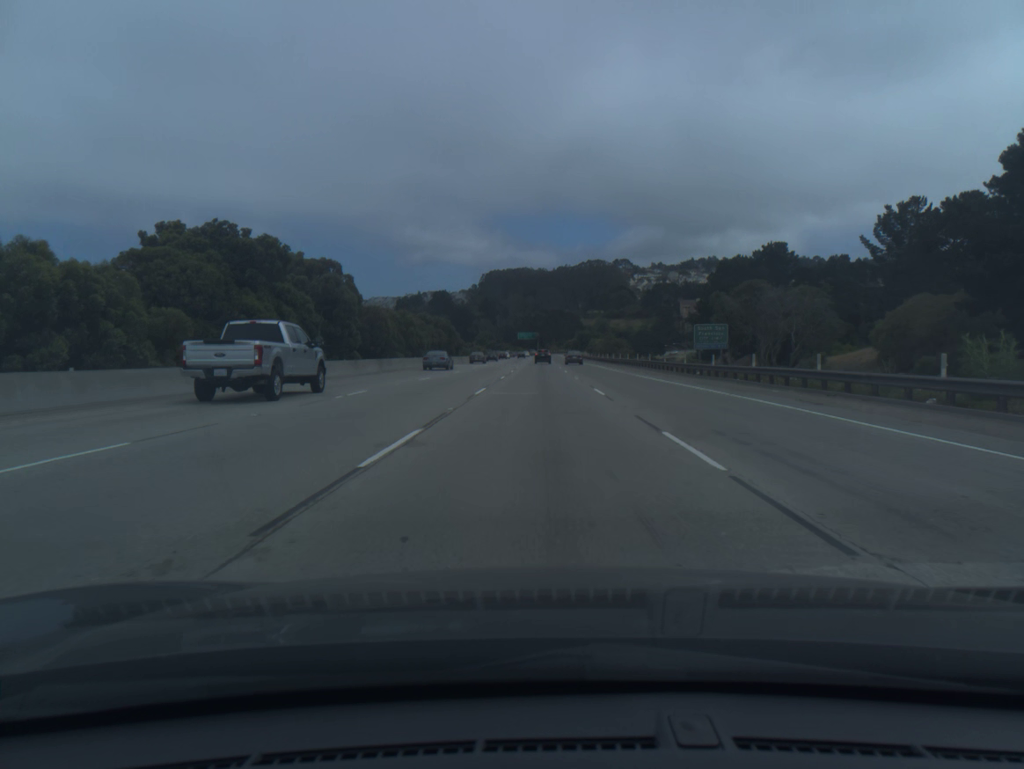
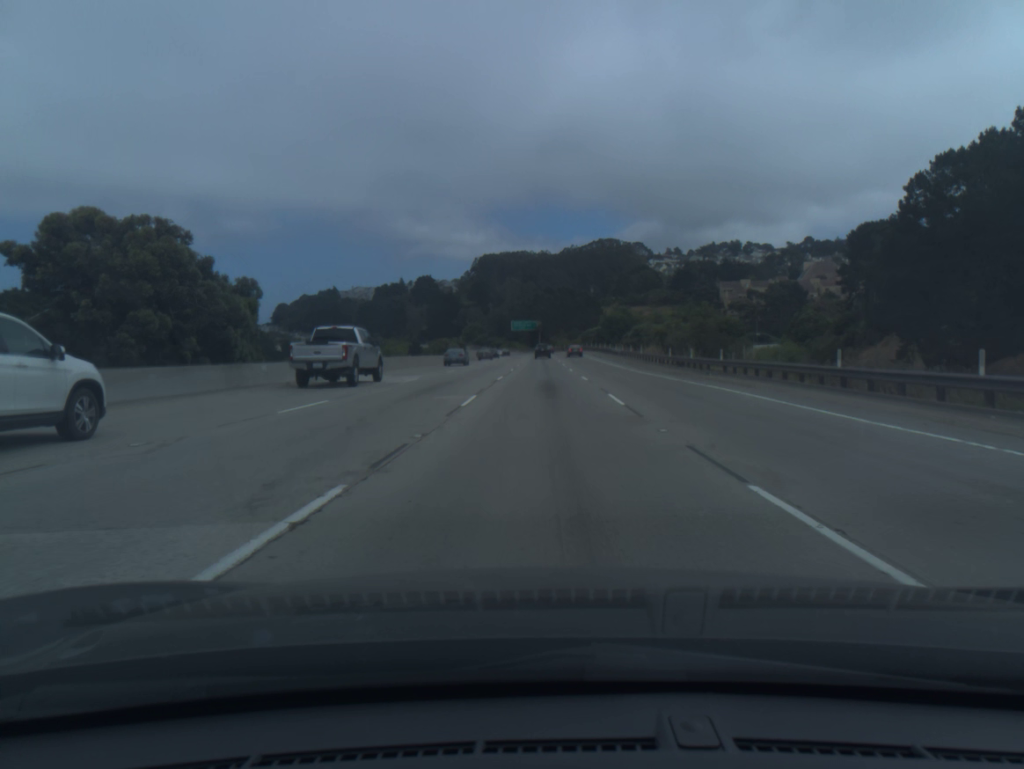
(-0.4, +92.6) m; 0°
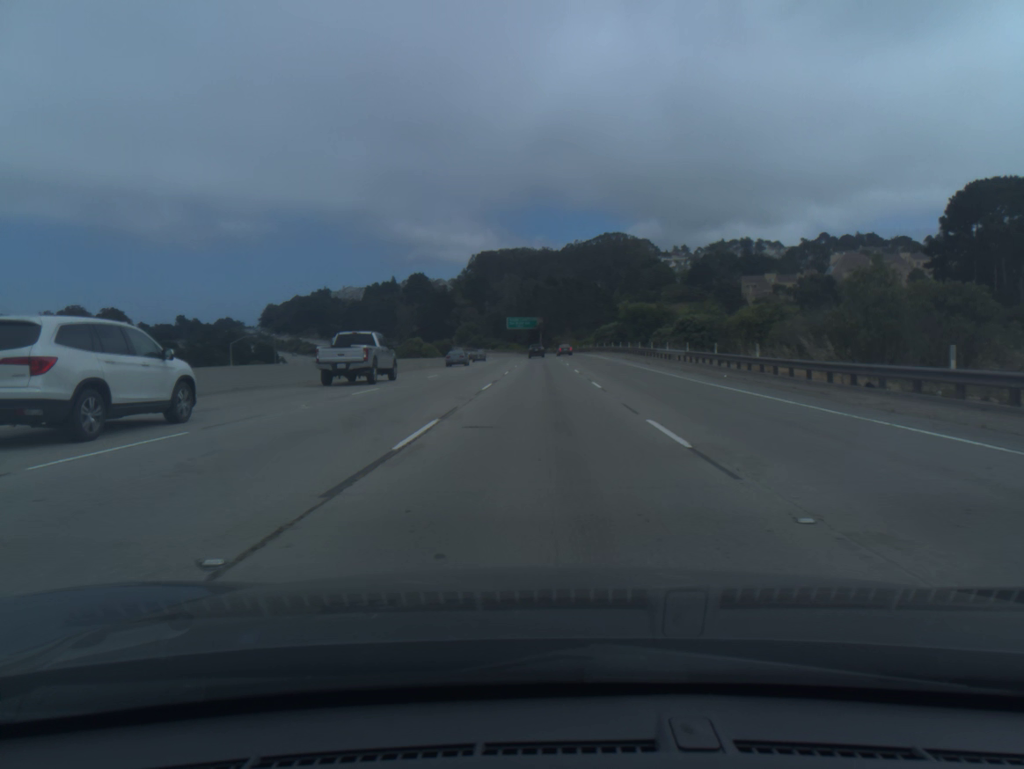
(0.0, +37.1) m; 0°
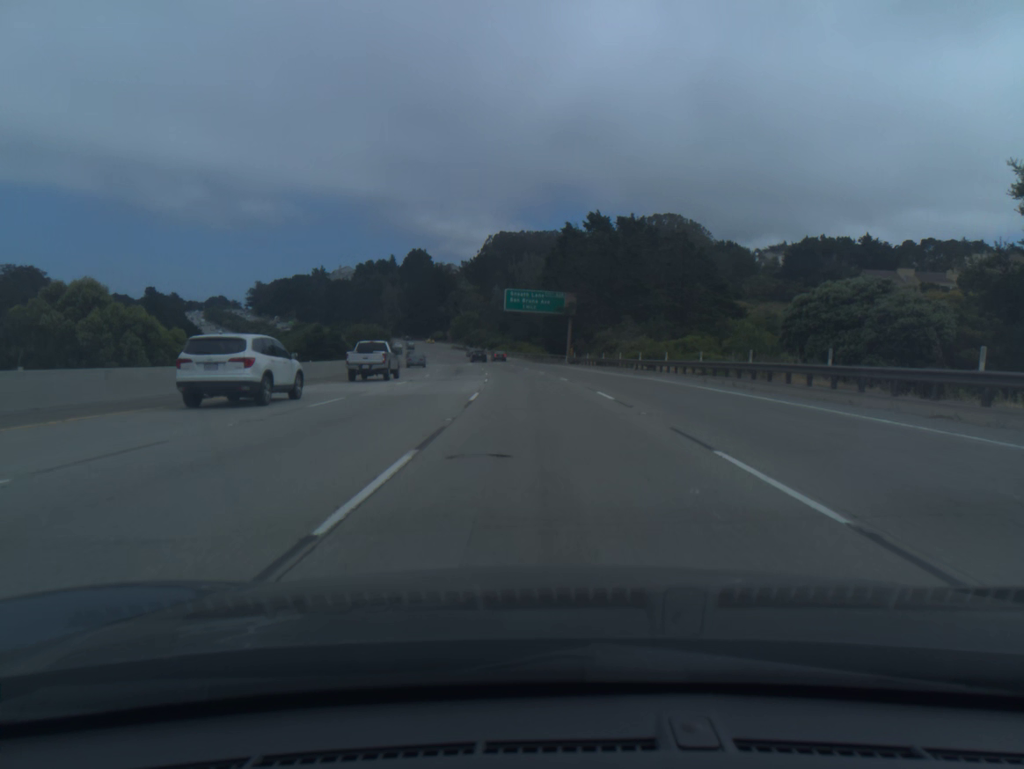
(-0.6, +92.4) m; -2°
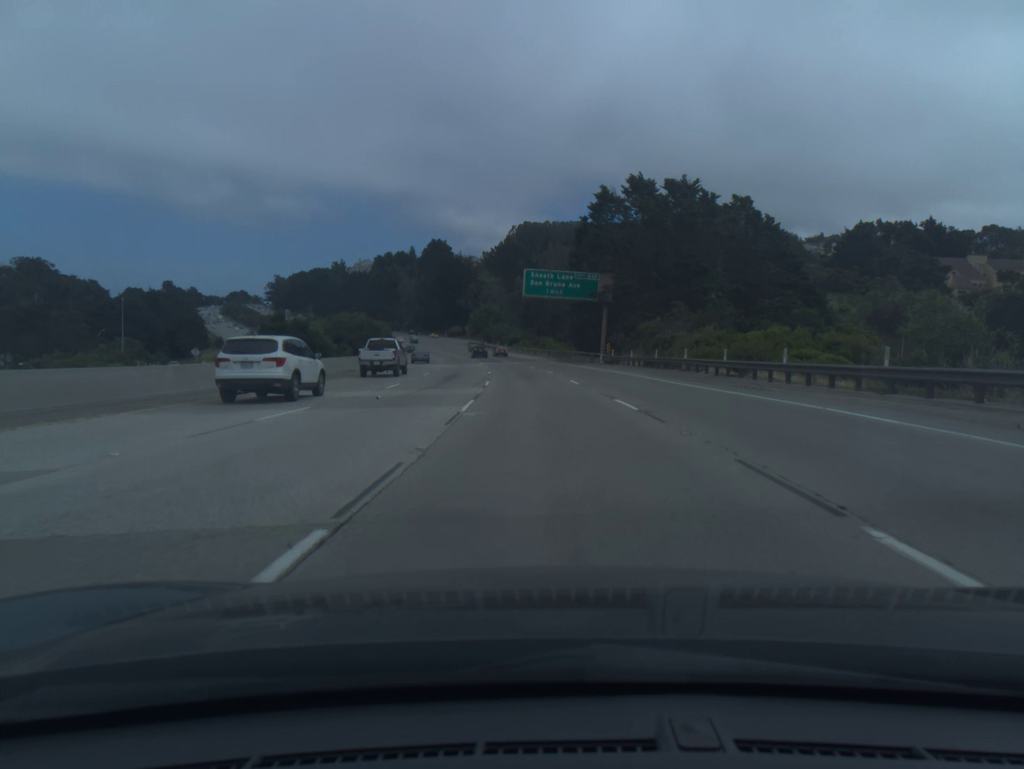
(-0.3, +18.4) m; -2°
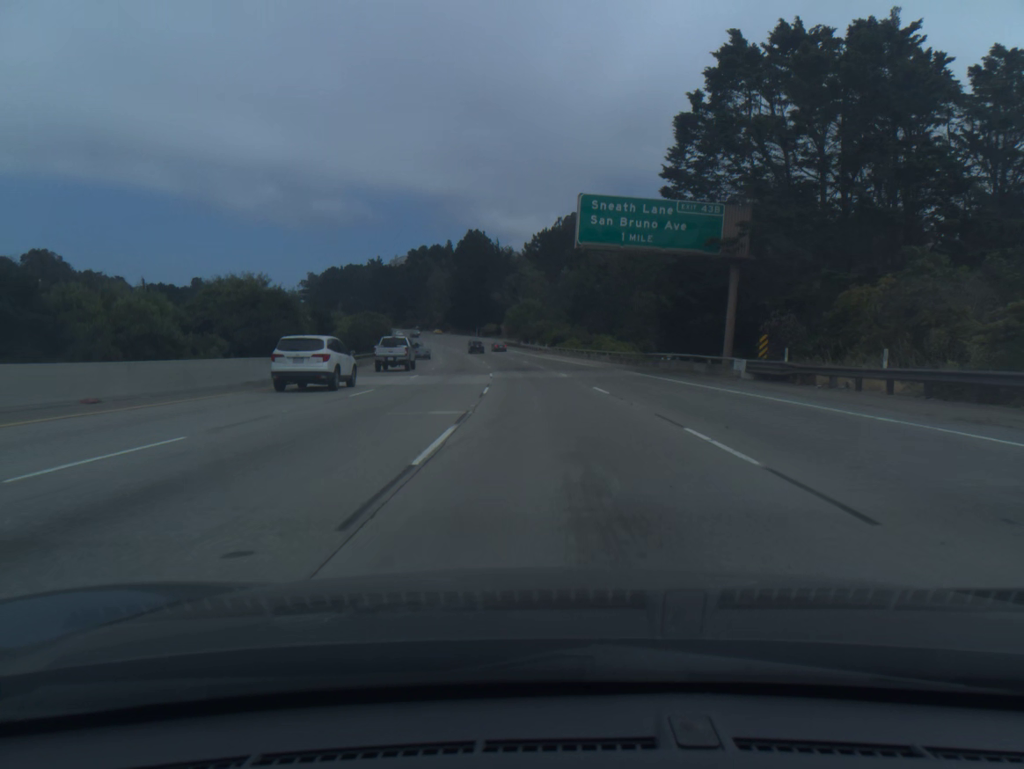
(-1.1, +36.8) m; -3°
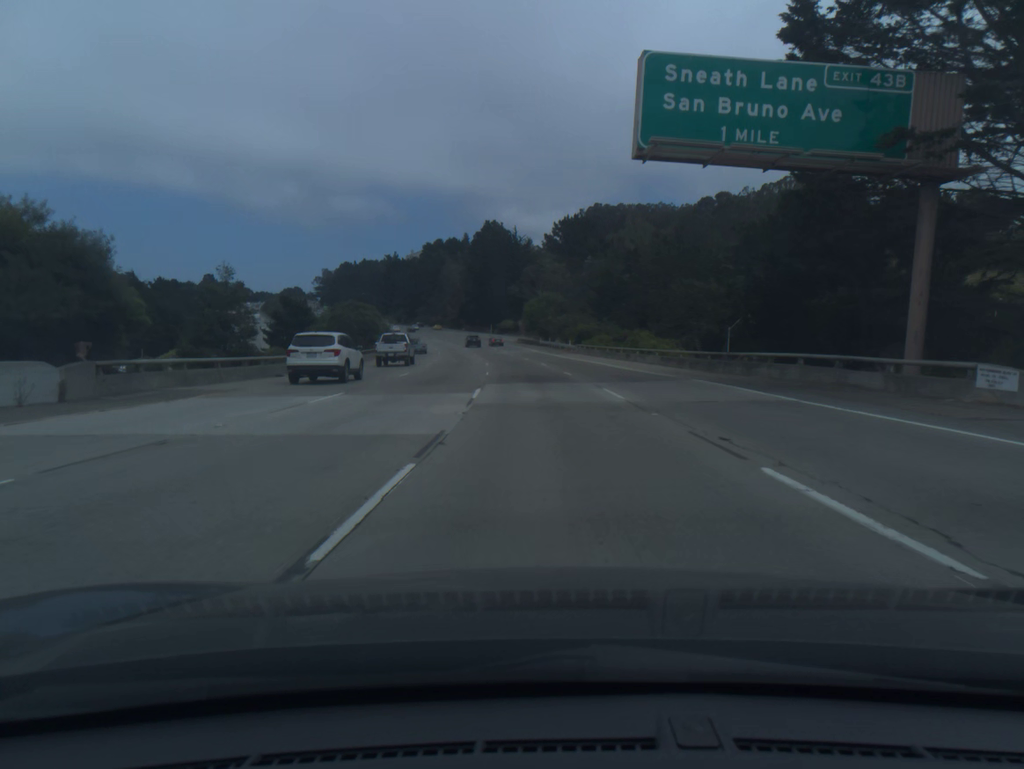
(-0.2, +18.5) m; -1°
